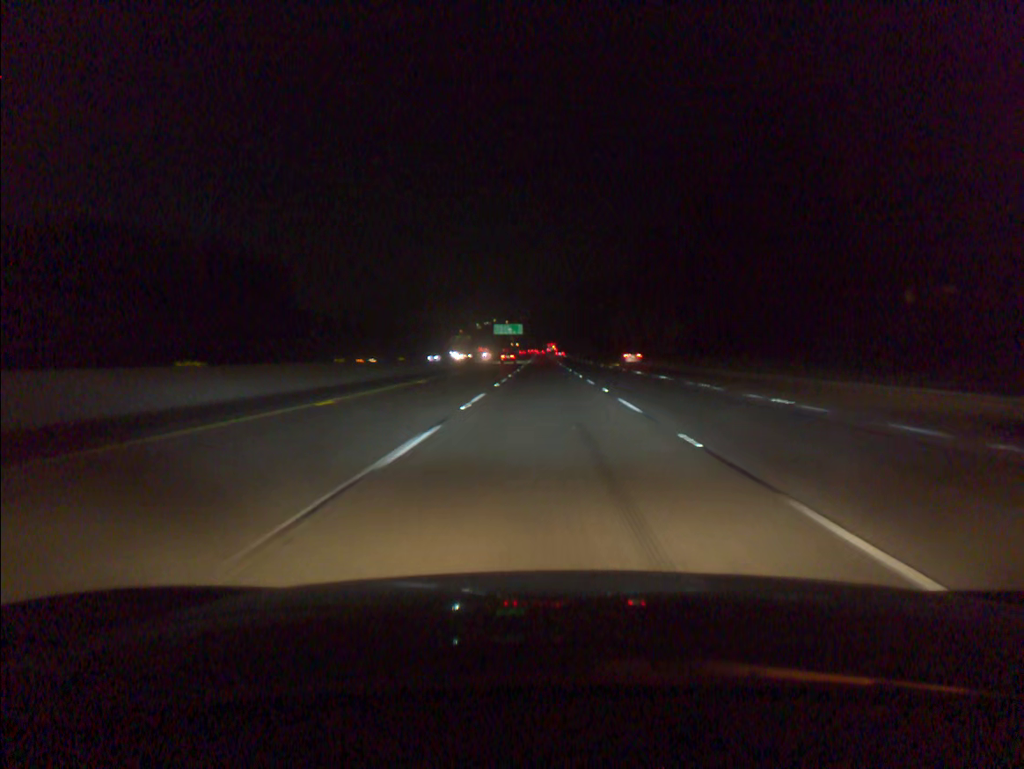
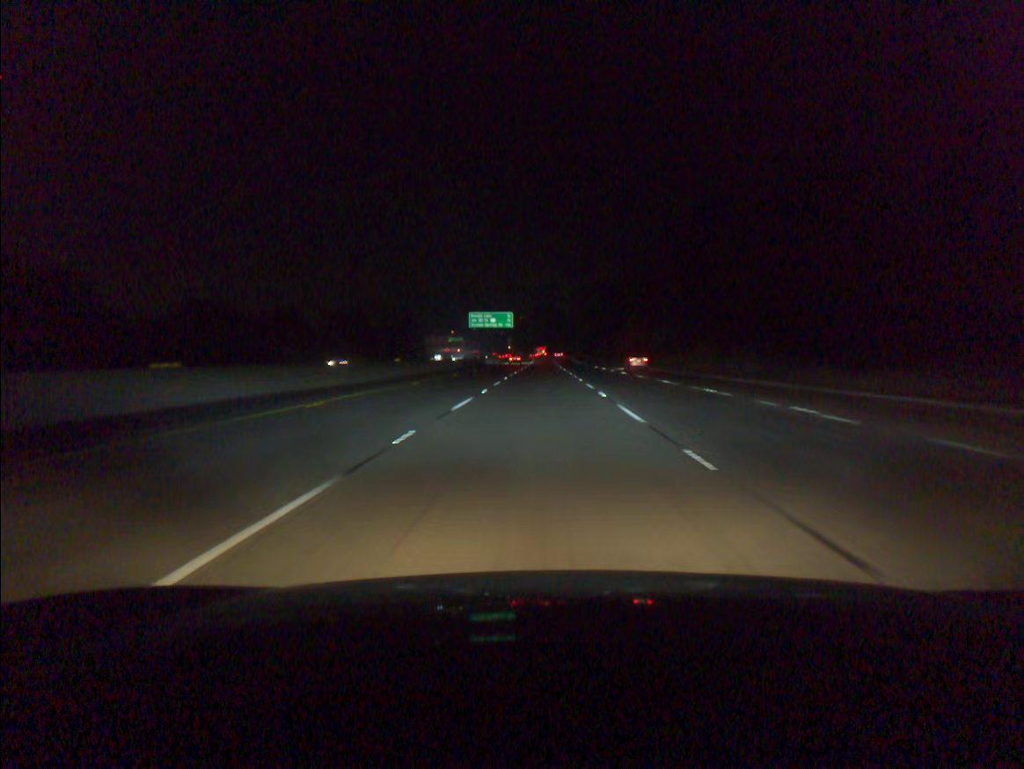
(+0.3, +73.5) m; 0°
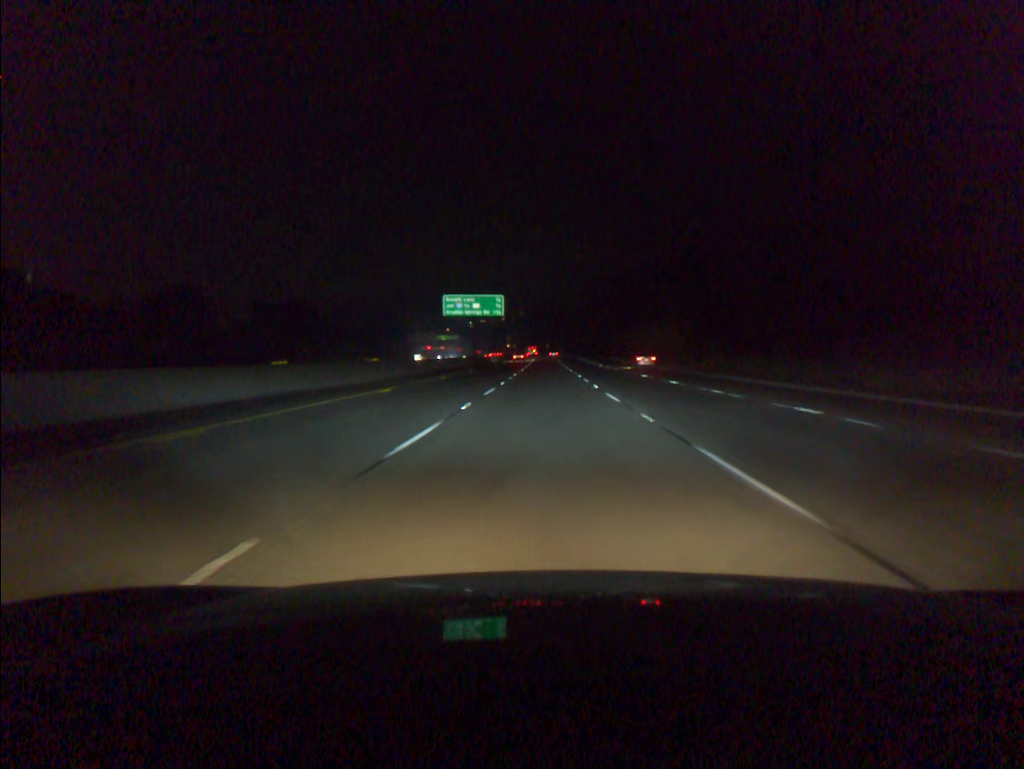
(-0.1, +36.5) m; 0°
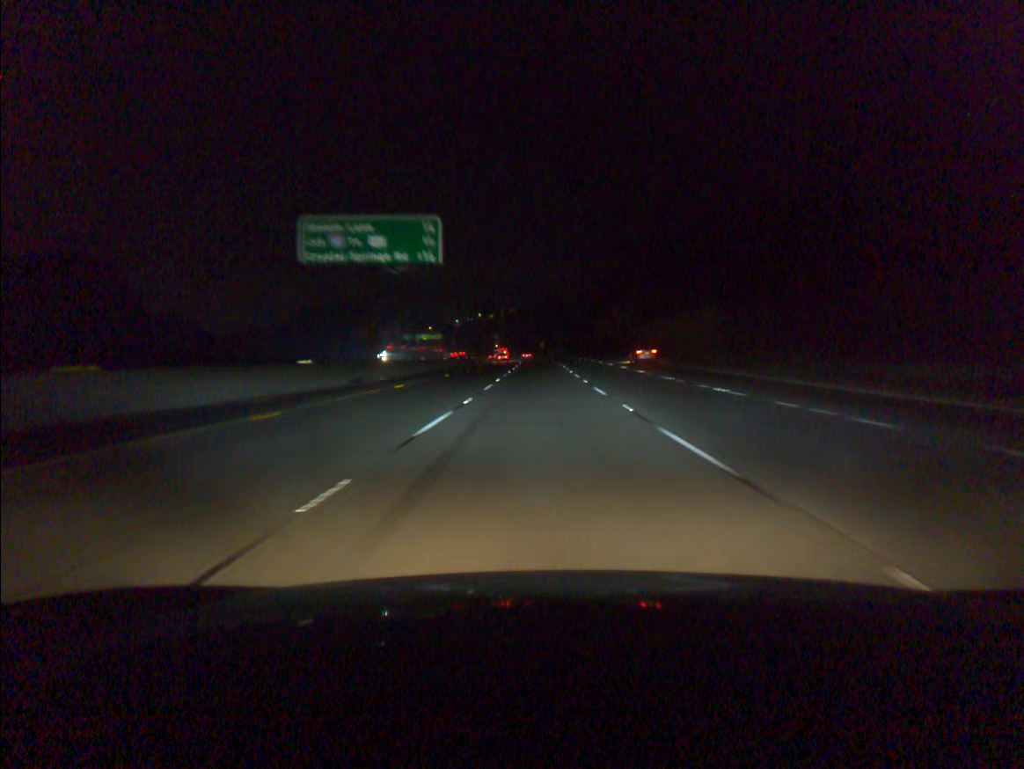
(+0.2, +54.6) m; 0°
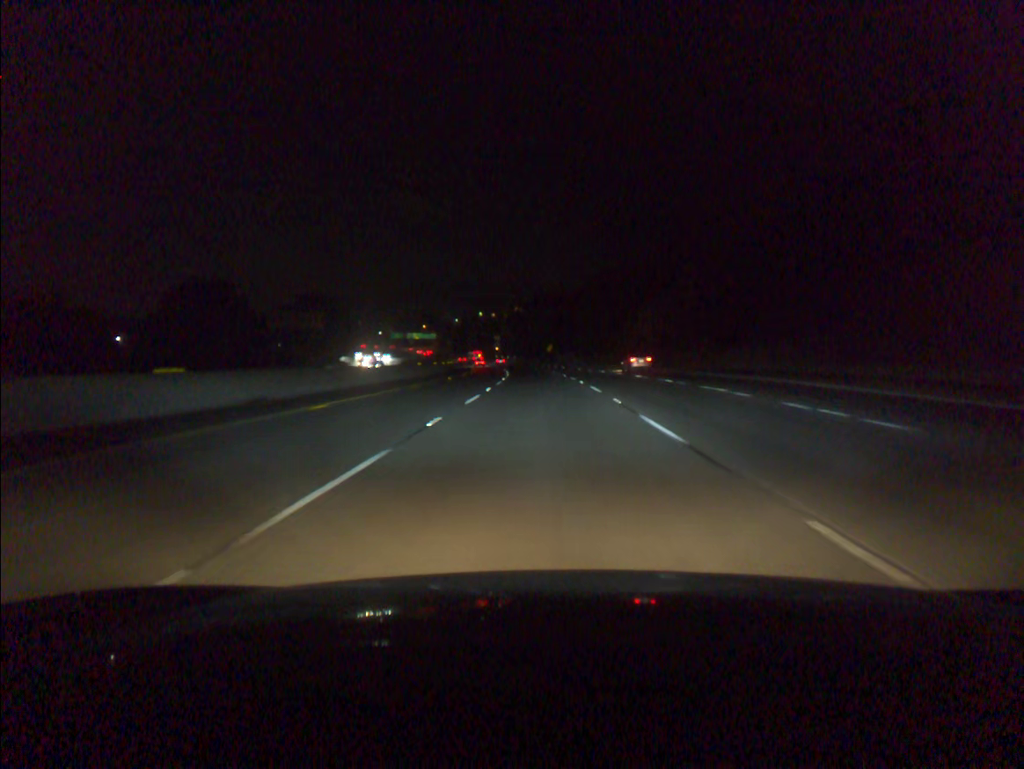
(-0.2, +54.6) m; -1°
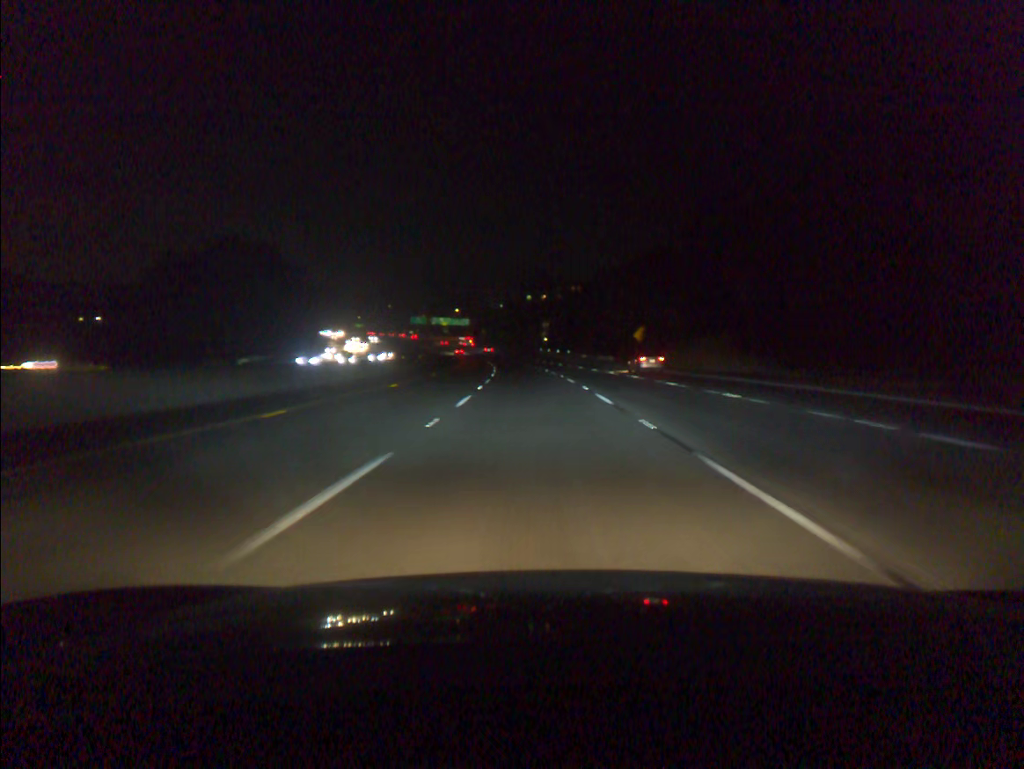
(-2.5, +91.2) m; -4°
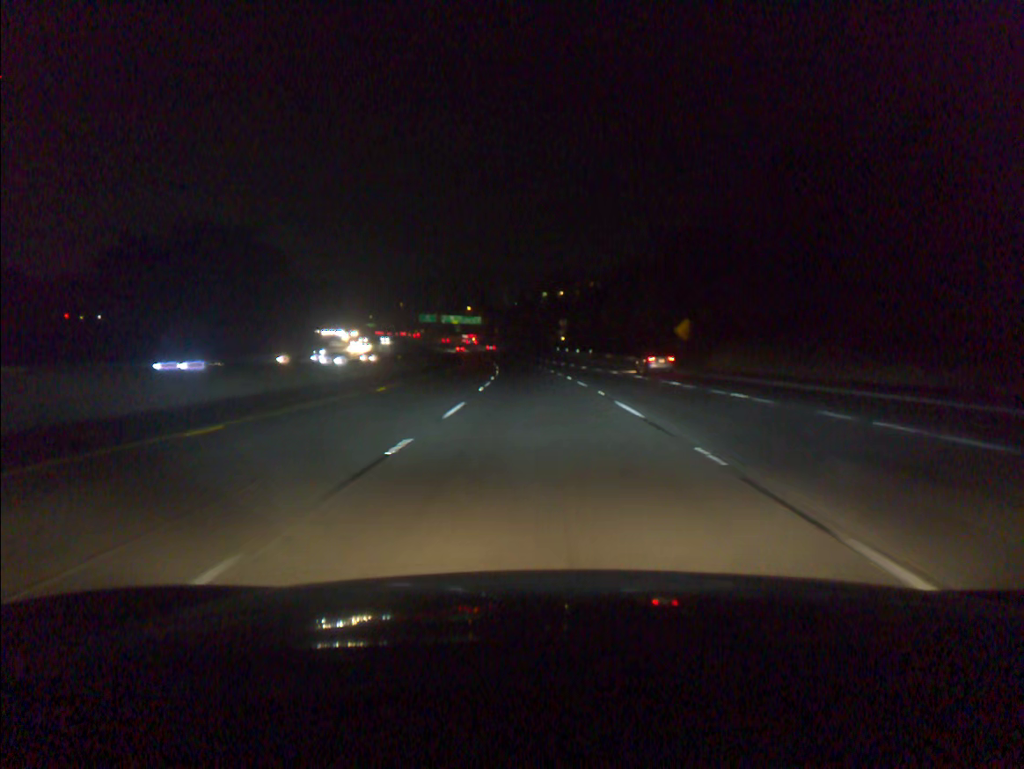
(-0.2, +18.3) m; -1°
